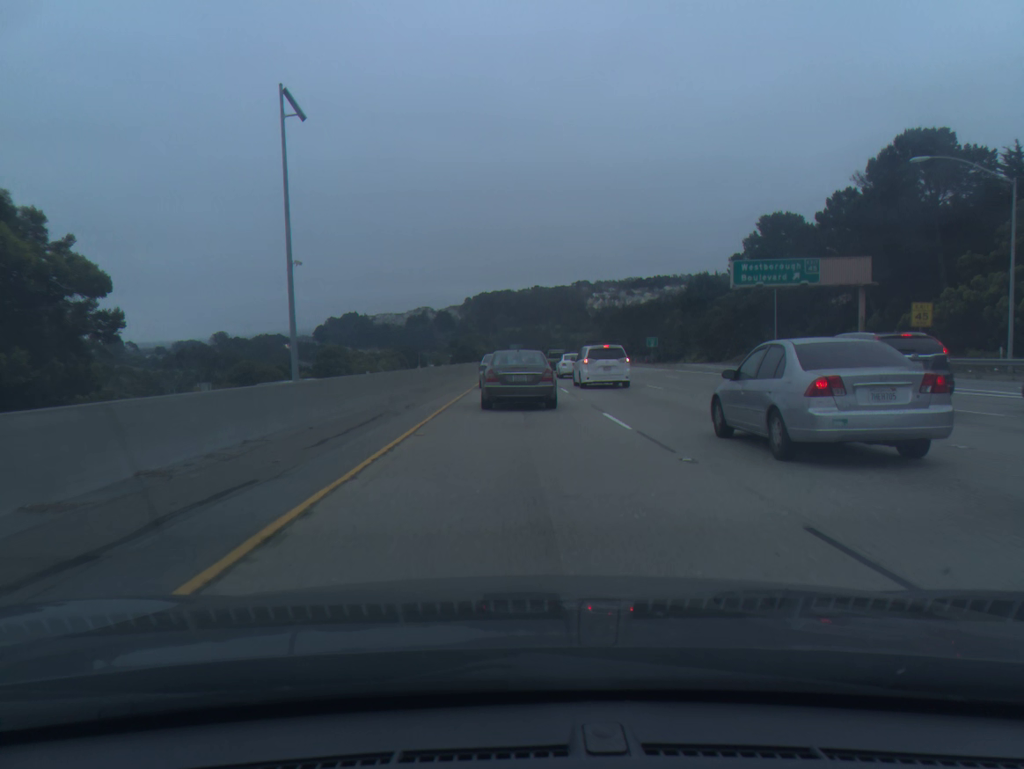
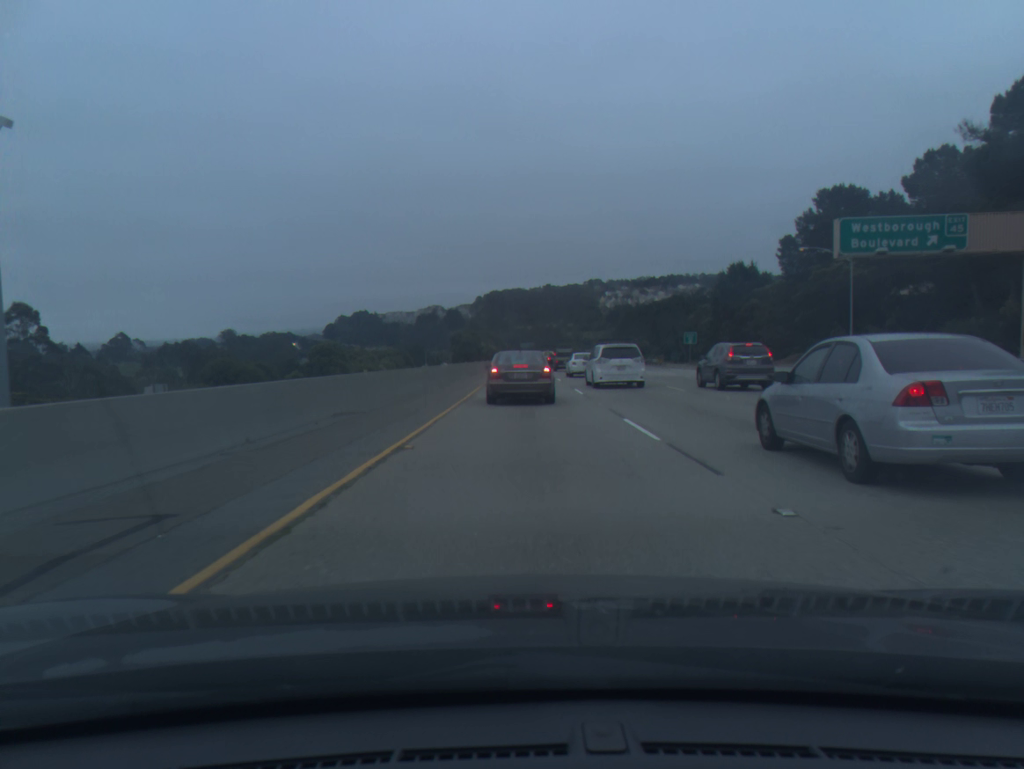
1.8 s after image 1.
(-0.2, +16.8) m; -1°
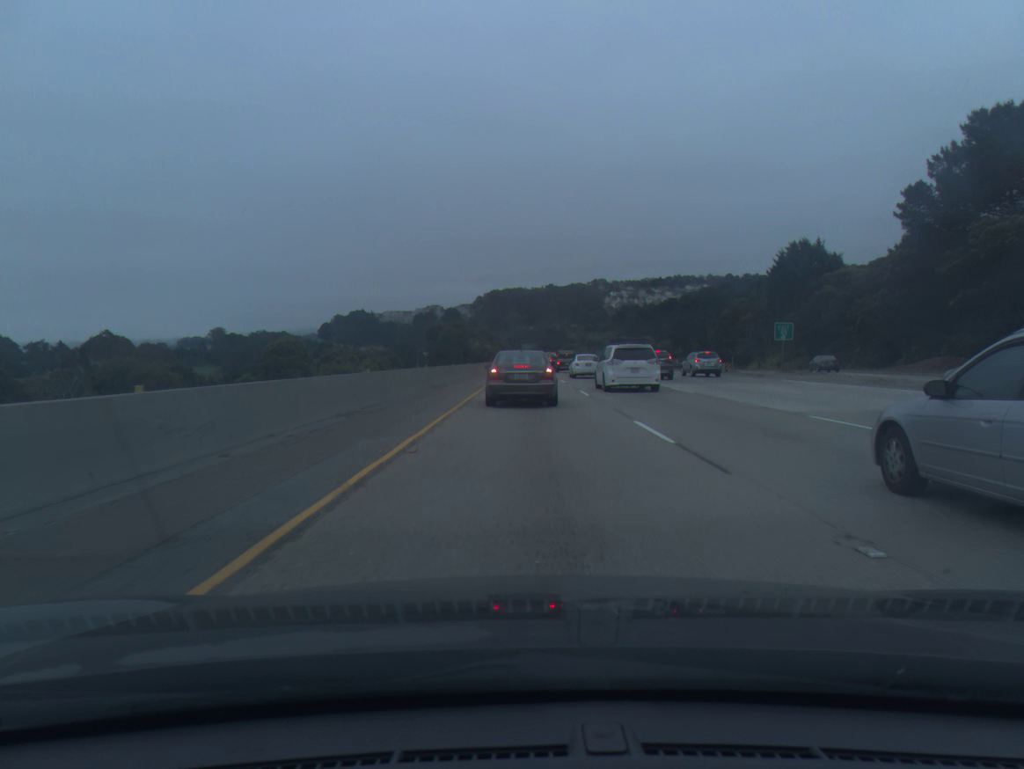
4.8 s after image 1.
(0.0, +29.4) m; 0°
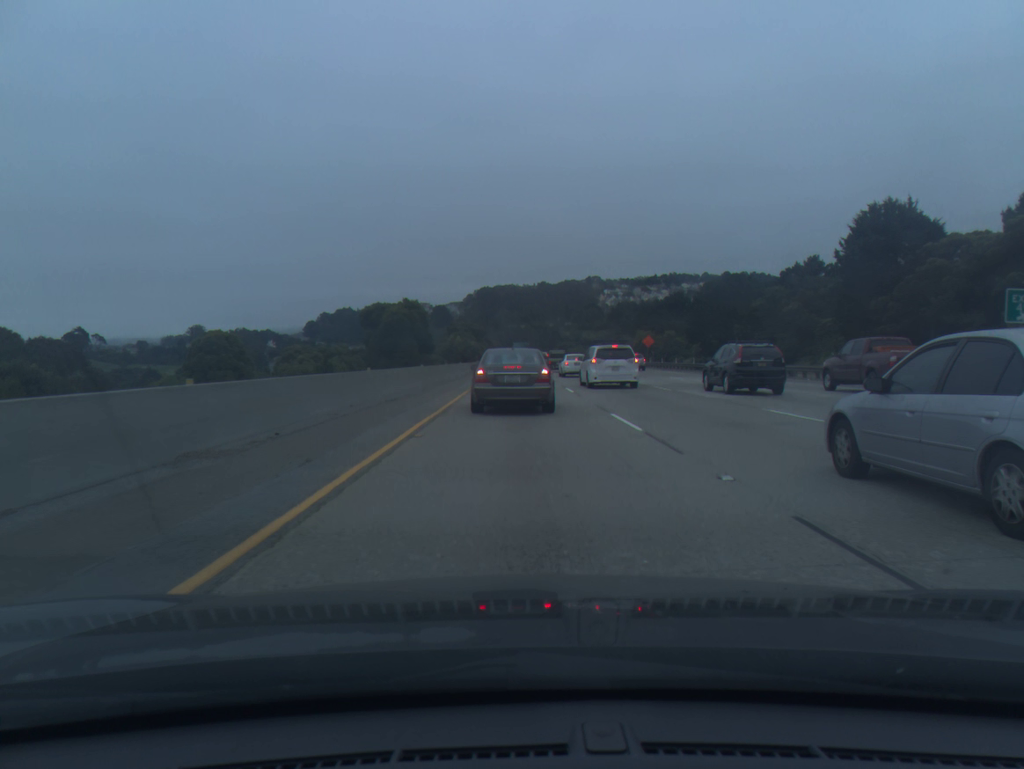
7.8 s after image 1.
(+0.1, +27.5) m; +1°
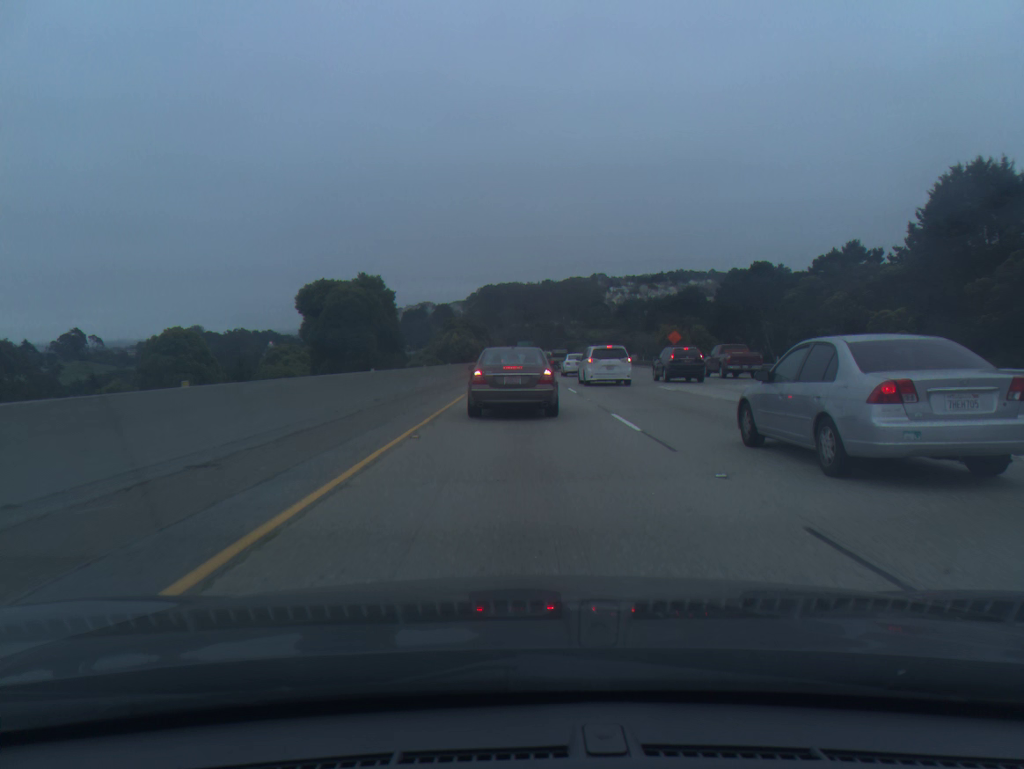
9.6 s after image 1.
(0.0, +14.6) m; 0°
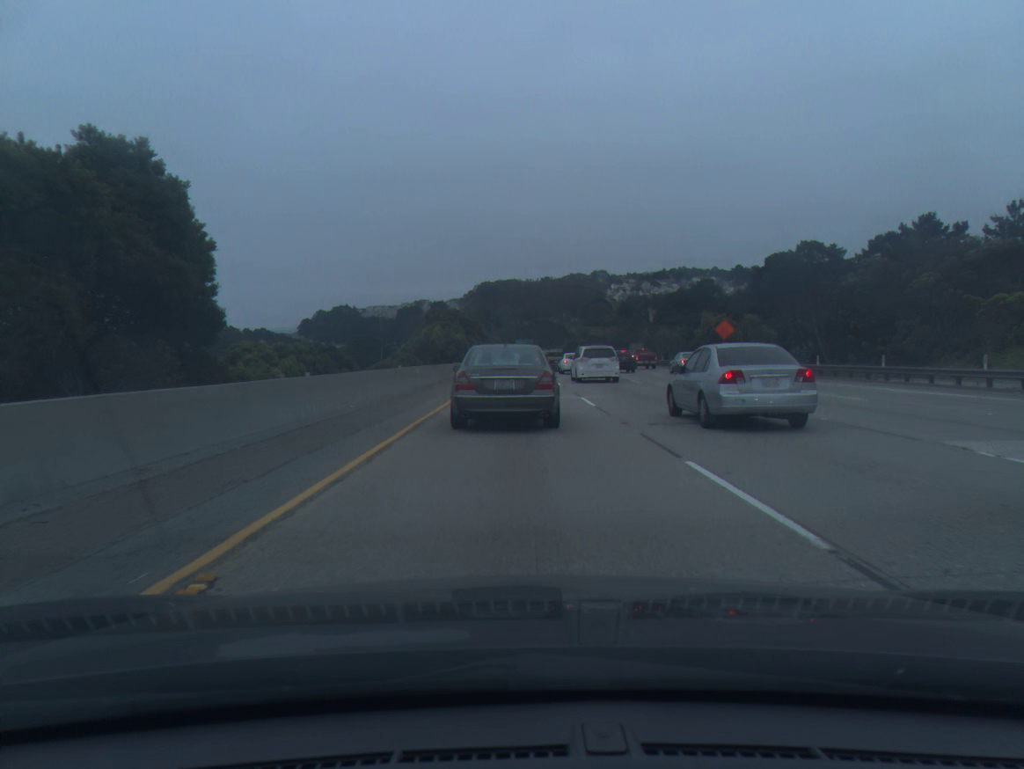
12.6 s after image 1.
(0.0, +22.5) m; 0°
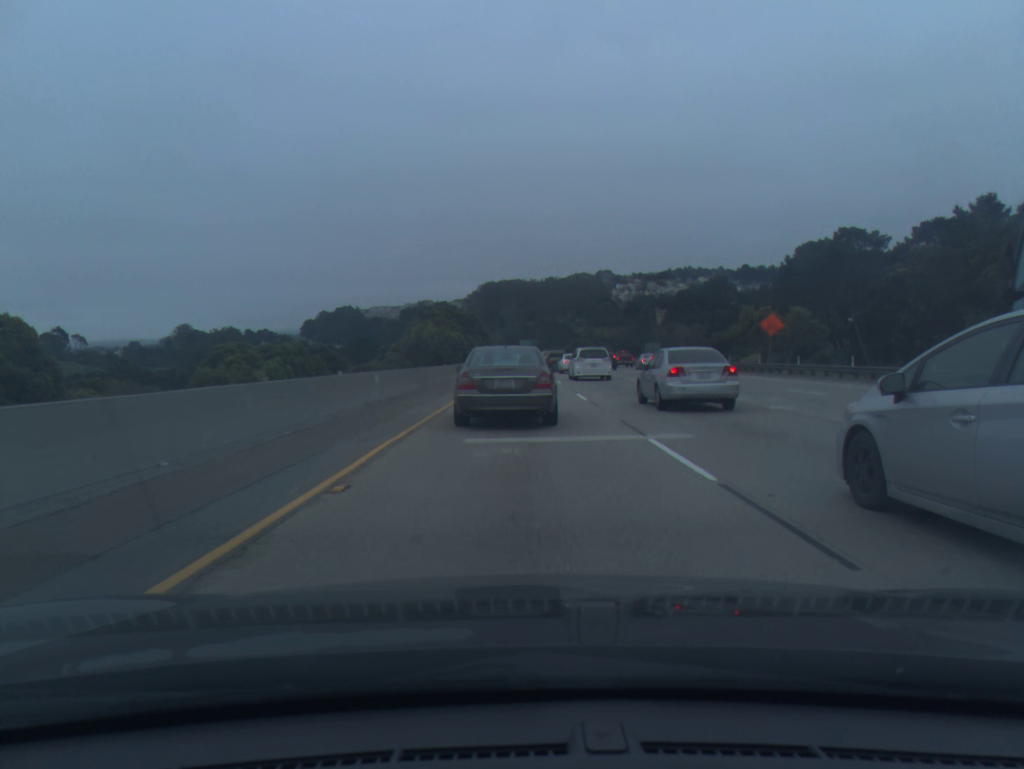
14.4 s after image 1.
(0.0, +11.7) m; 0°
